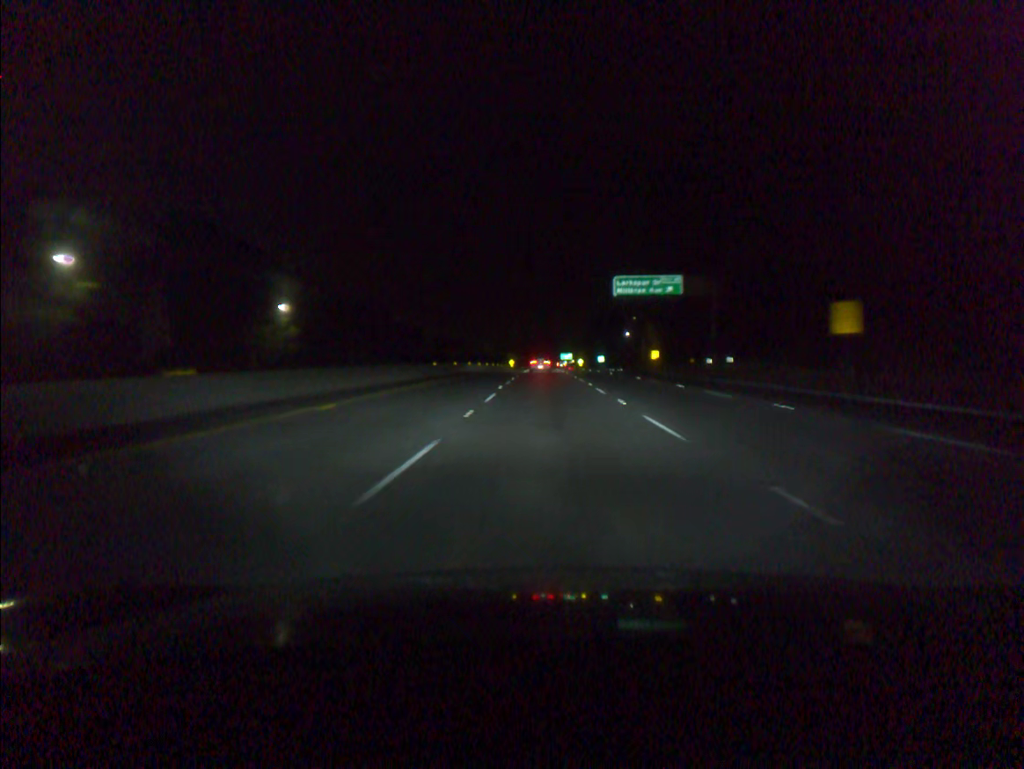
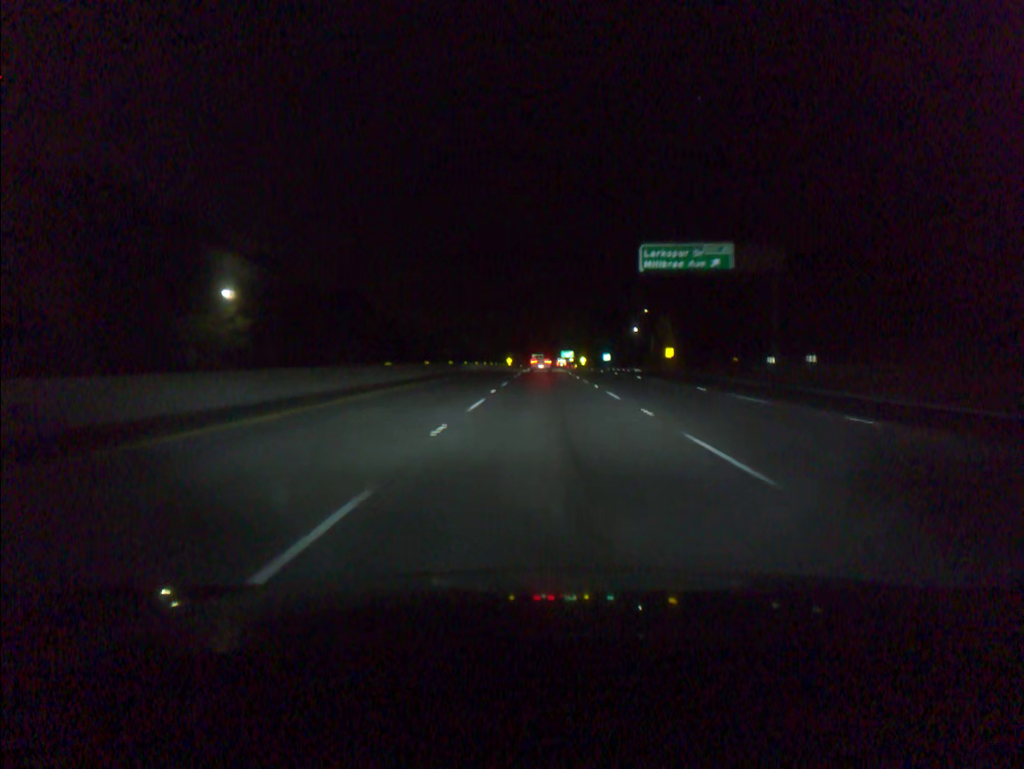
(0.0, +18.8) m; 0°
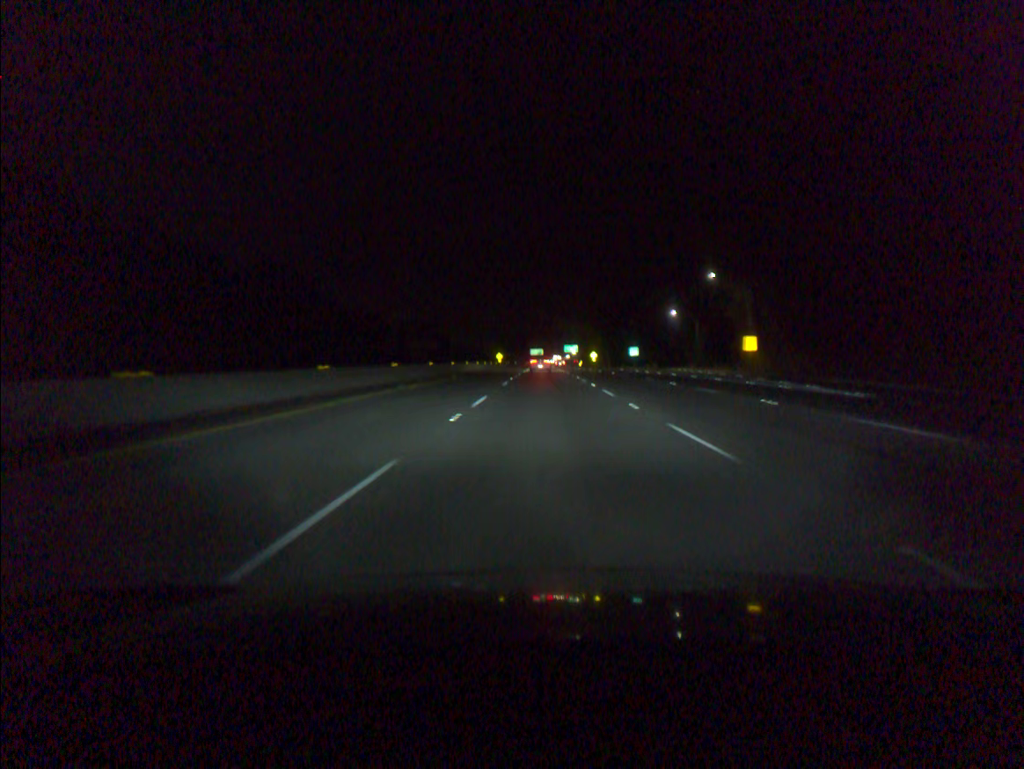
(+0.1, +56.6) m; 0°
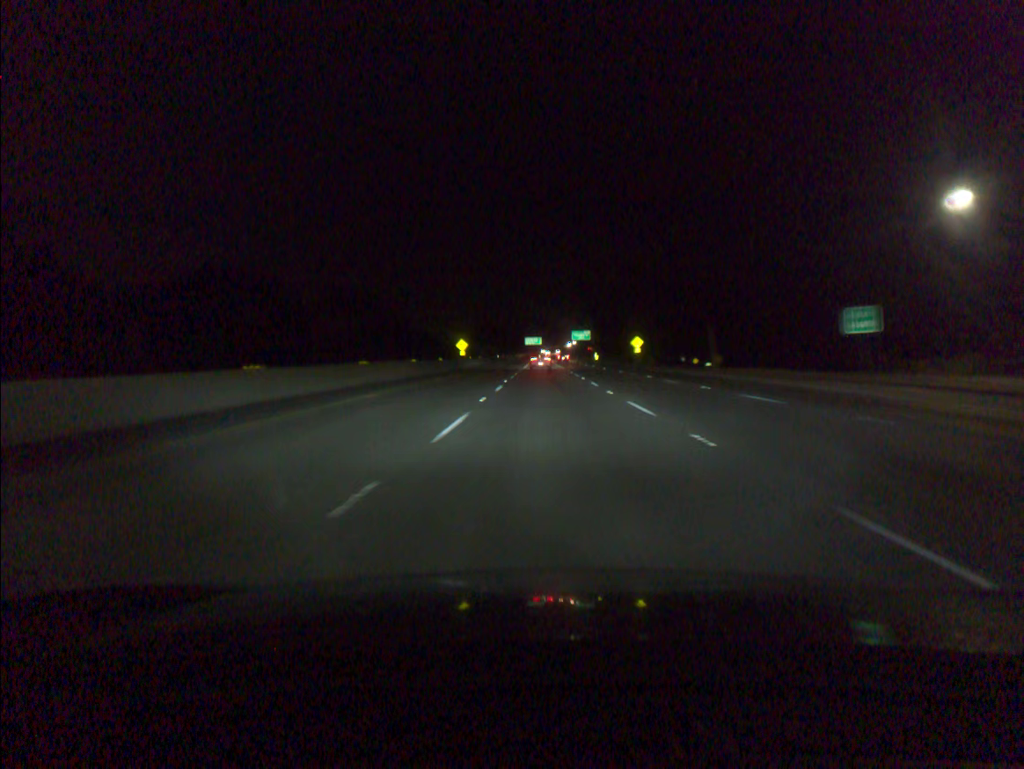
(0.0, +94.9) m; 0°
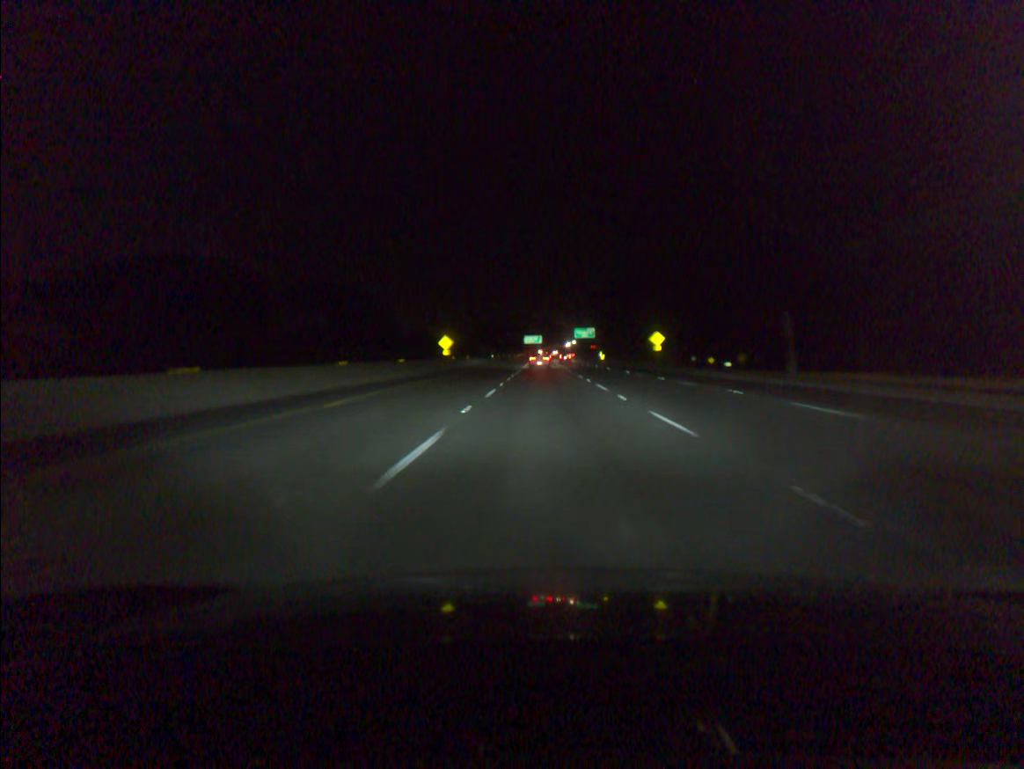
(0.0, +19.1) m; 0°
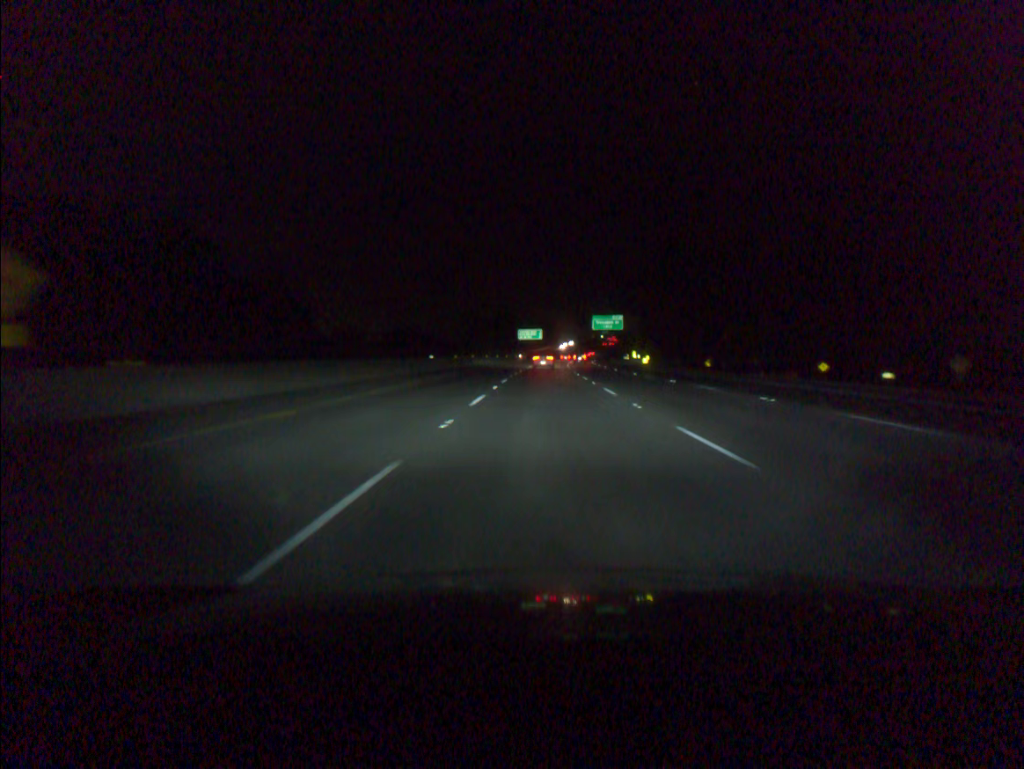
(-0.1, +76.3) m; 0°
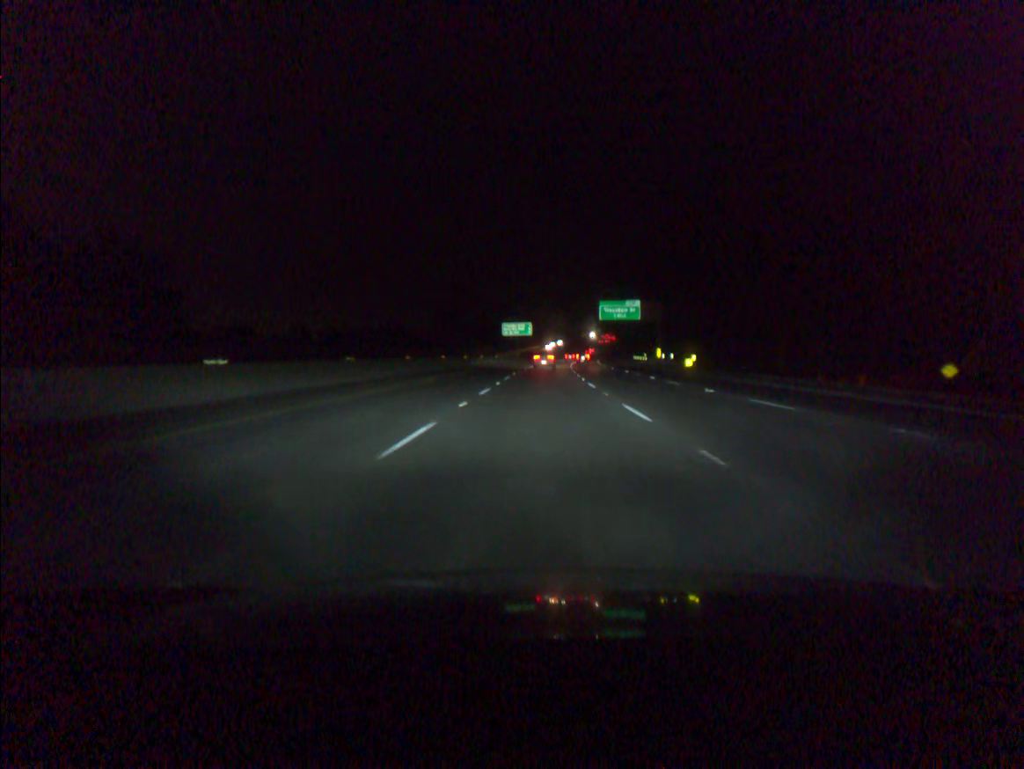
(+0.2, +38.1) m; +1°
